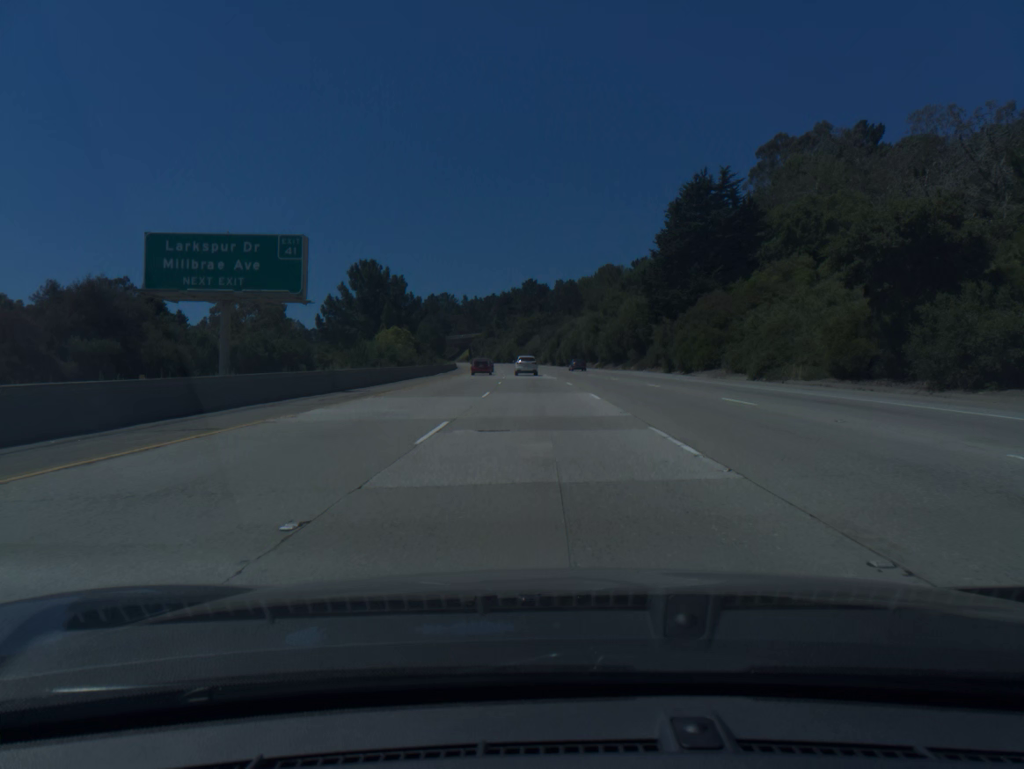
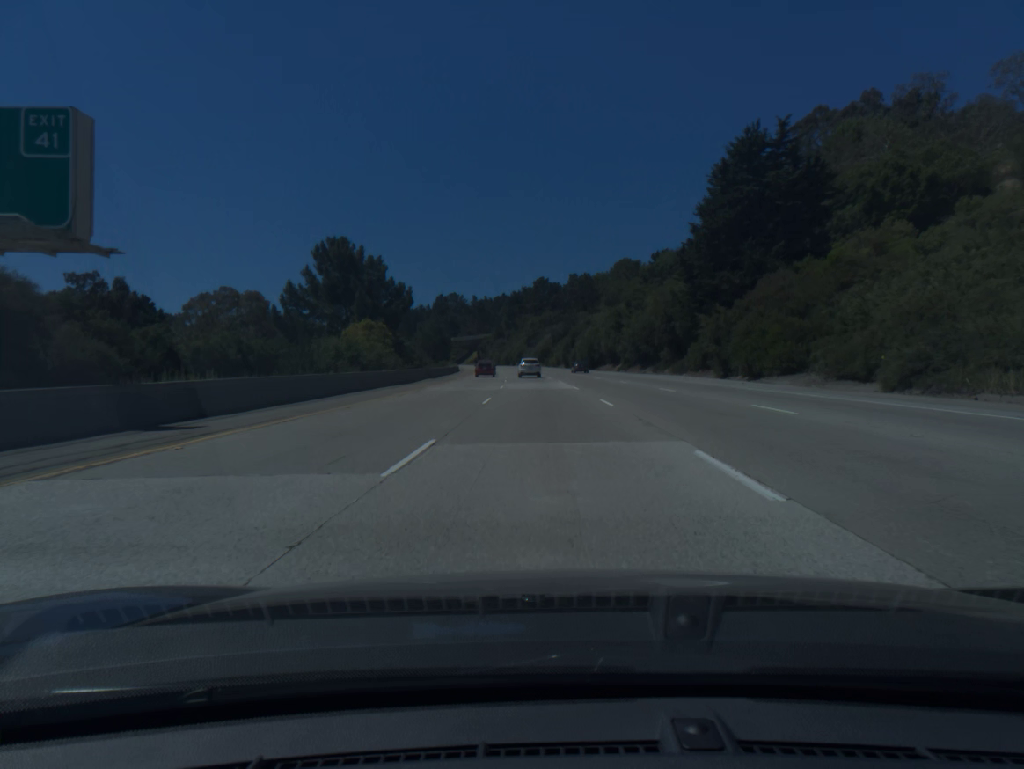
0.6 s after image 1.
(-0.1, +17.3) m; -1°
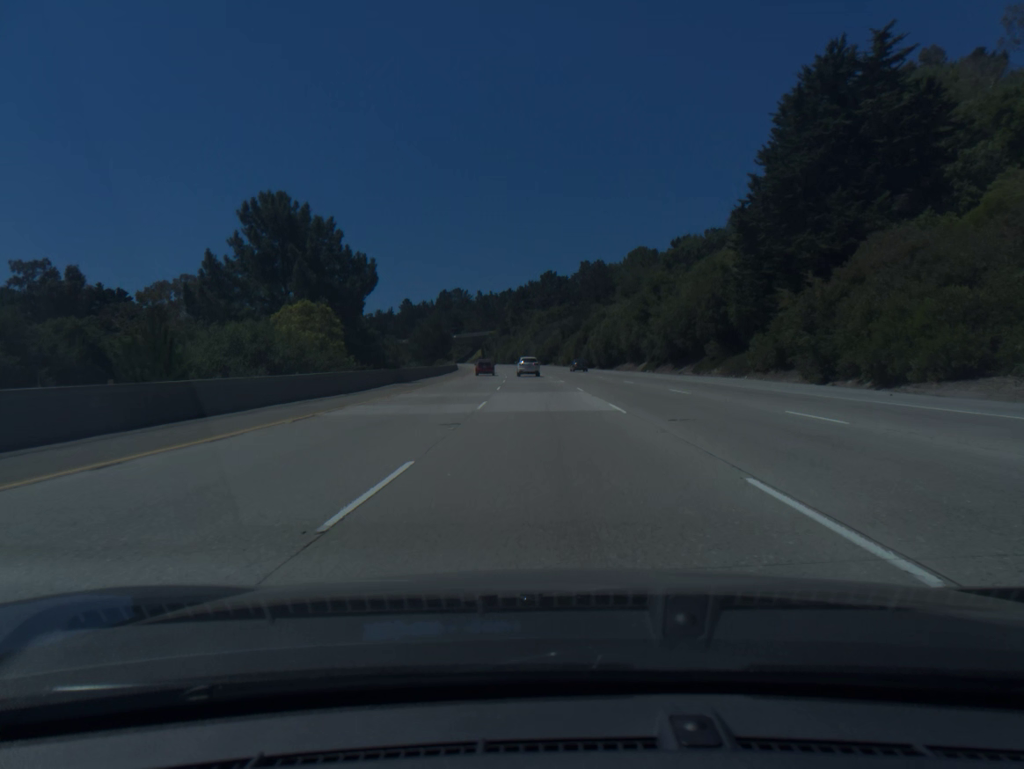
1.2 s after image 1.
(-0.1, +17.4) m; -1°
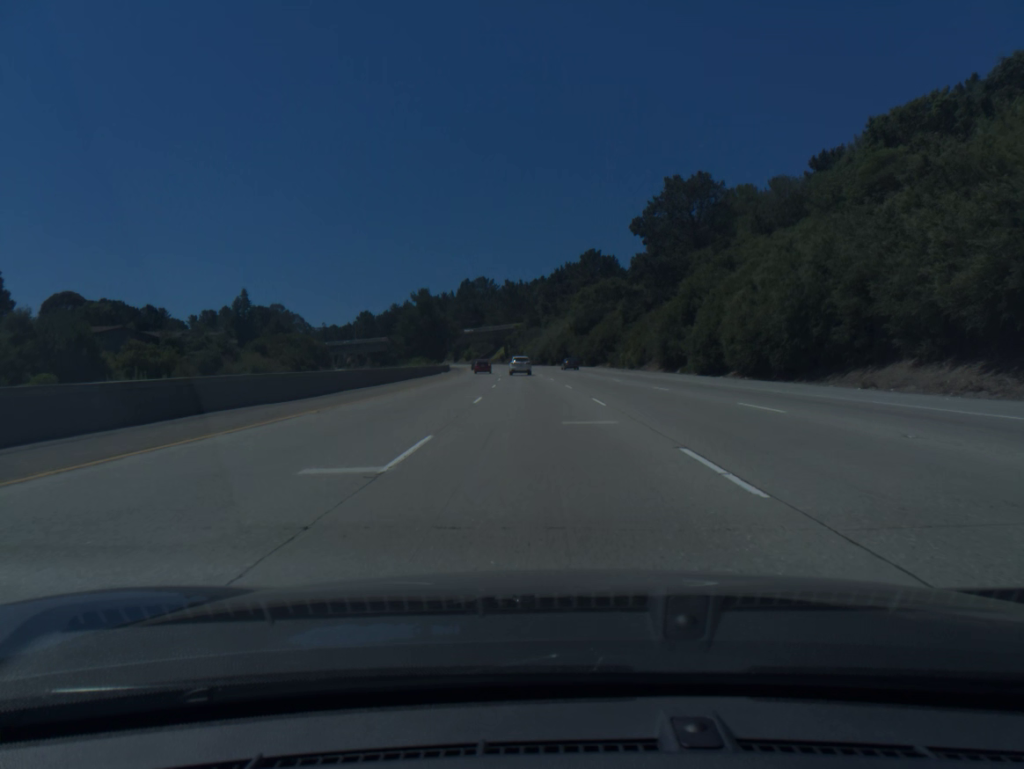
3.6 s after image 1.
(-1.5, +70.2) m; -2°
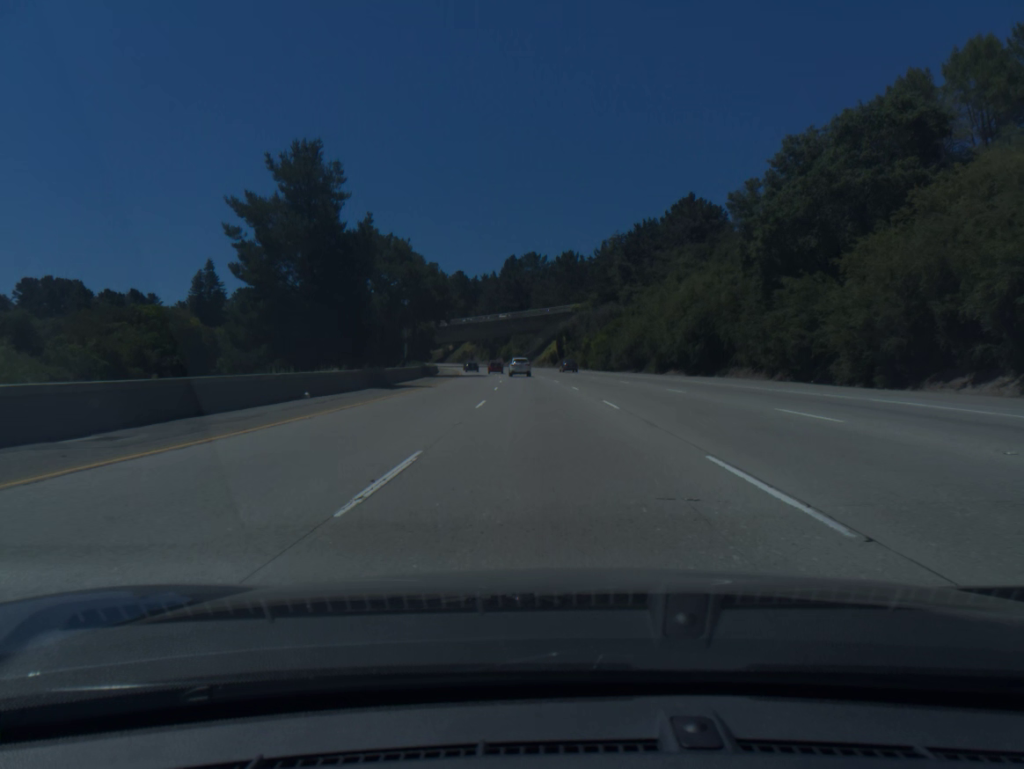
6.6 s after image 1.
(-3.3, +89.1) m; -4°
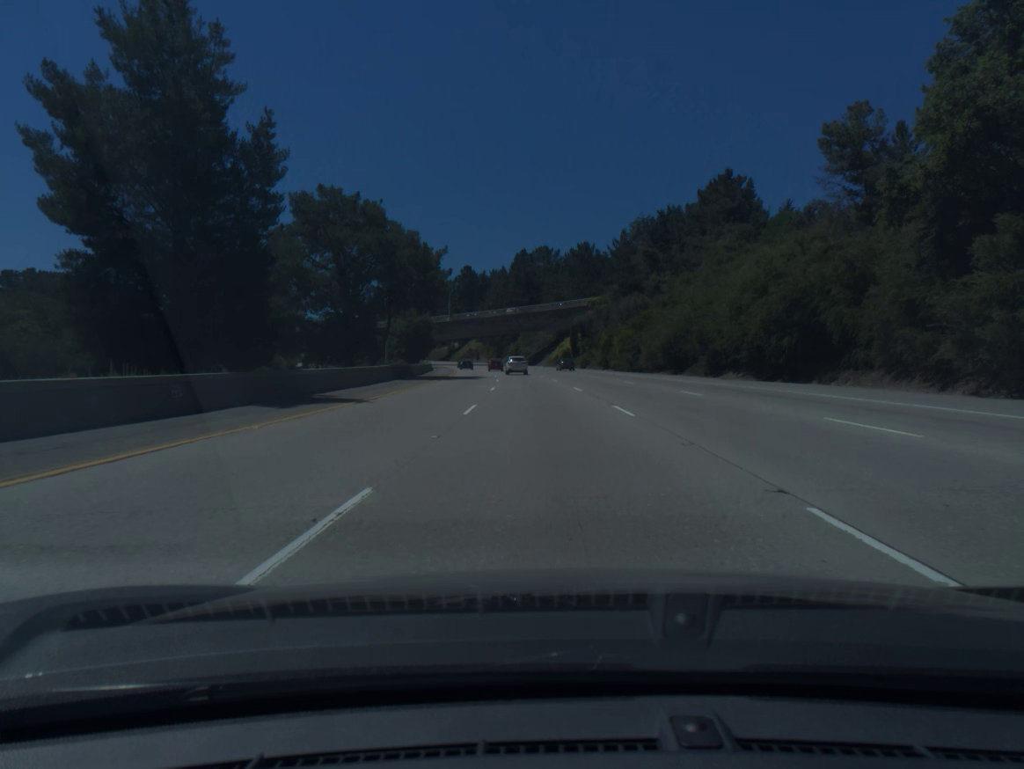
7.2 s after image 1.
(-0.1, +17.9) m; -1°
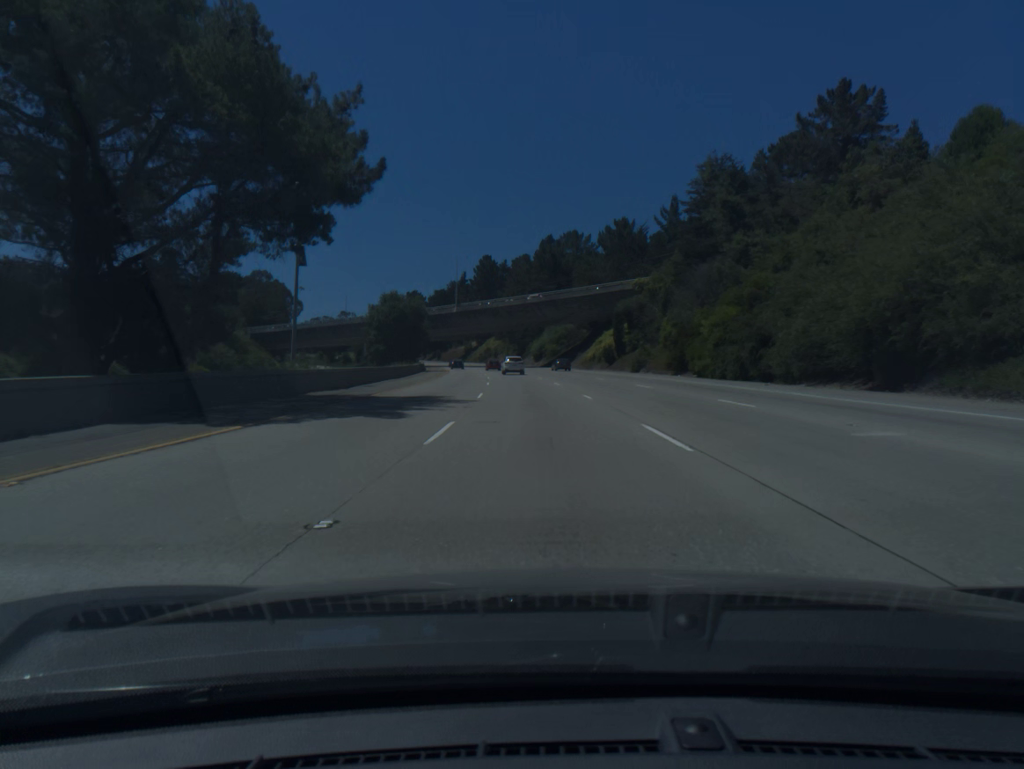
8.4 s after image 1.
(-0.6, +36.0) m; -2°
